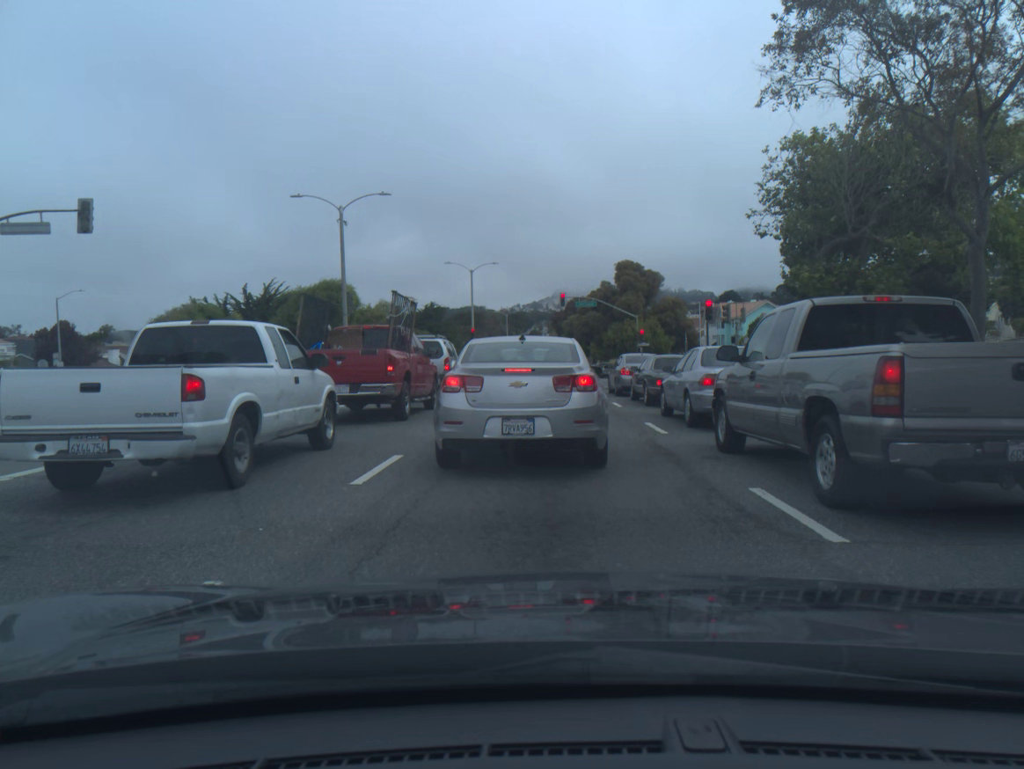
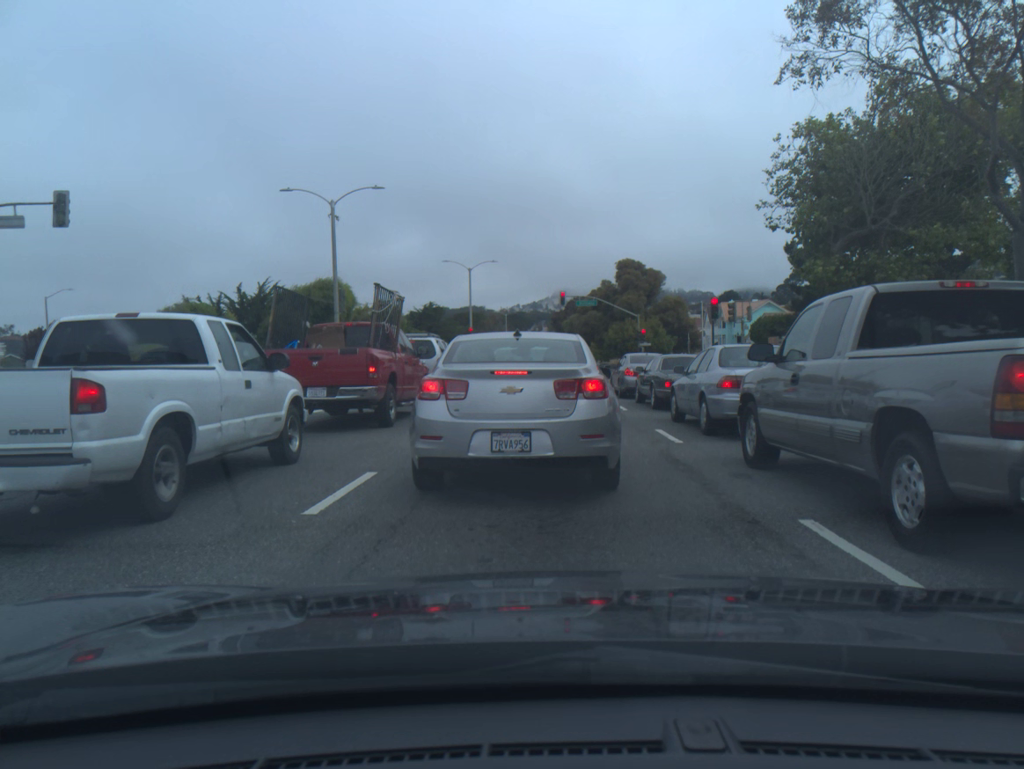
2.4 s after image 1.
(0.0, +1.4) m; 0°
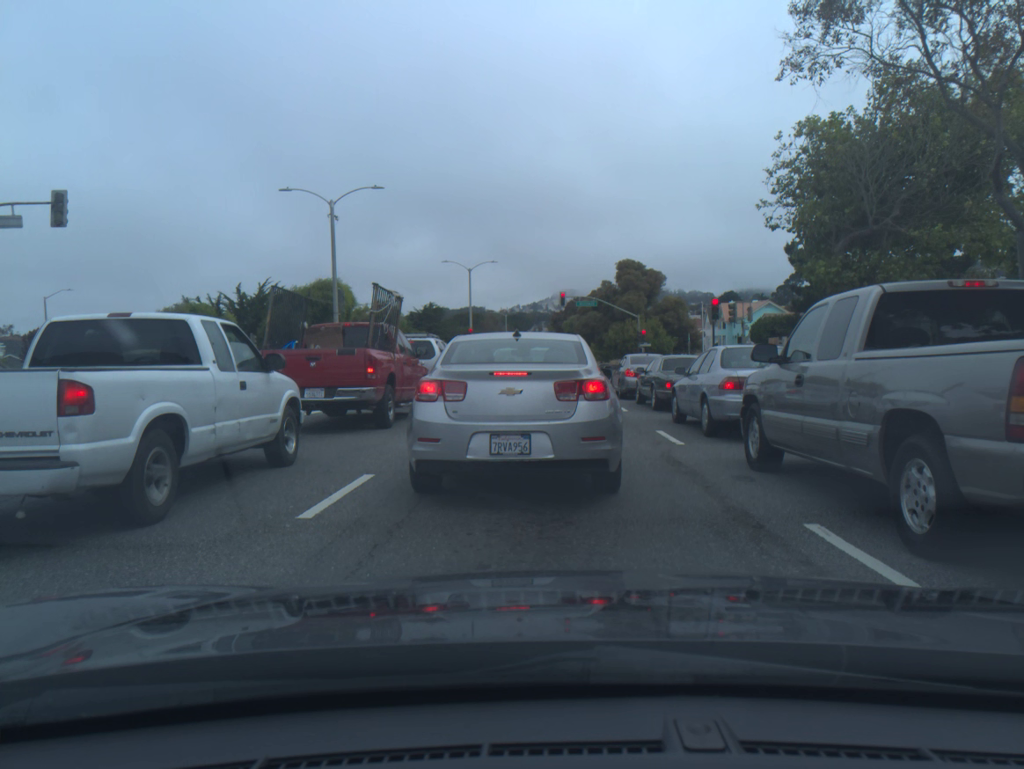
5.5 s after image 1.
(0.0, +0.1) m; 0°
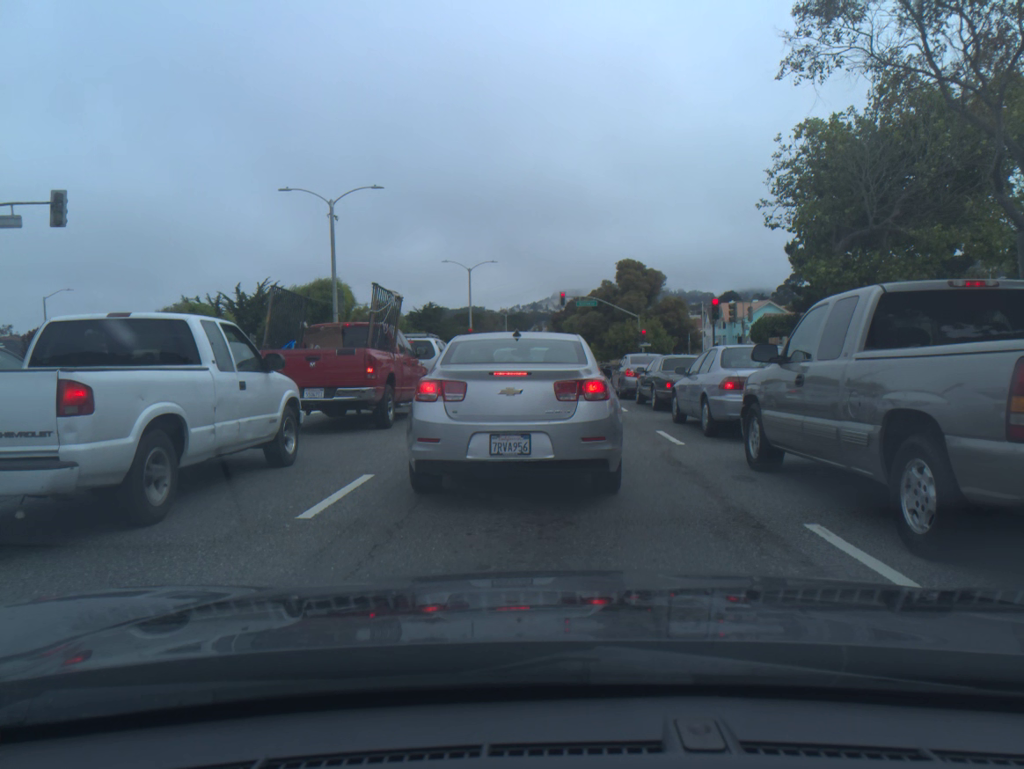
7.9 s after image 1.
(0.0, 0.0) m; 0°
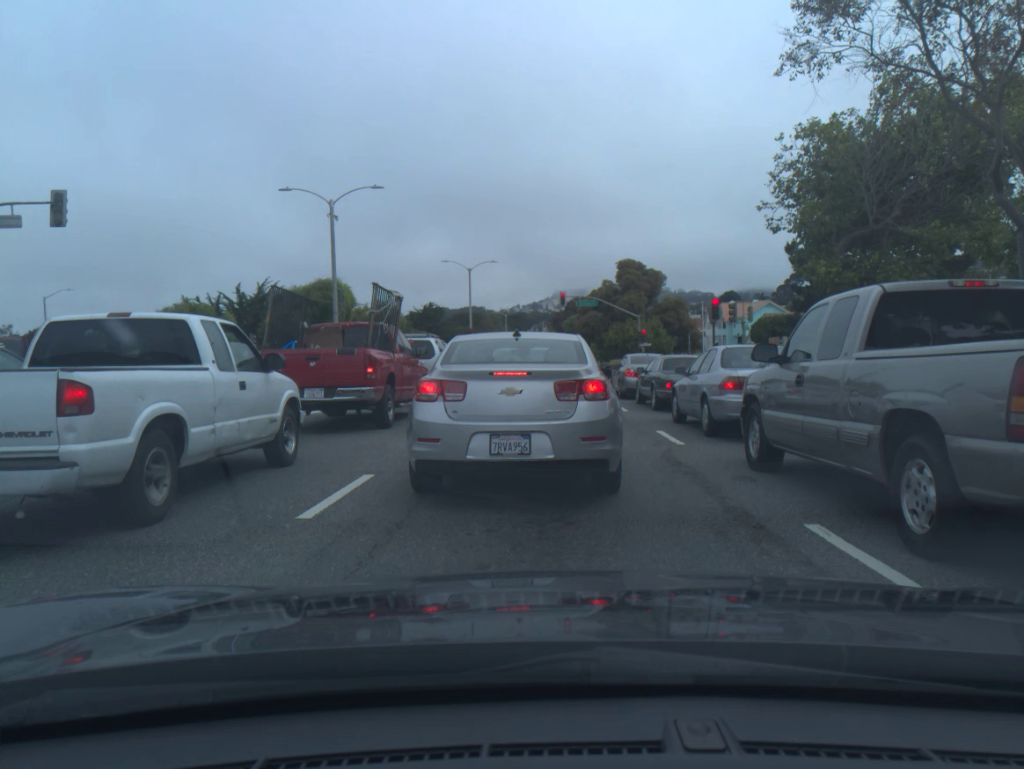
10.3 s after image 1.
(0.0, 0.0) m; 0°
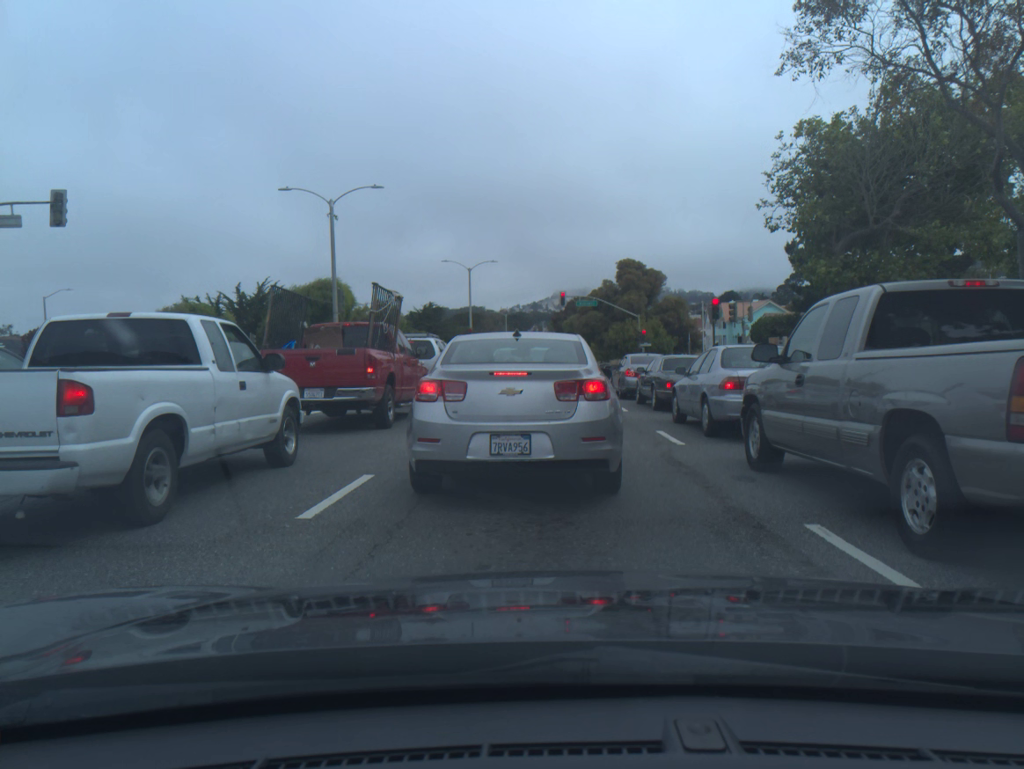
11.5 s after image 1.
(0.0, 0.0) m; 0°
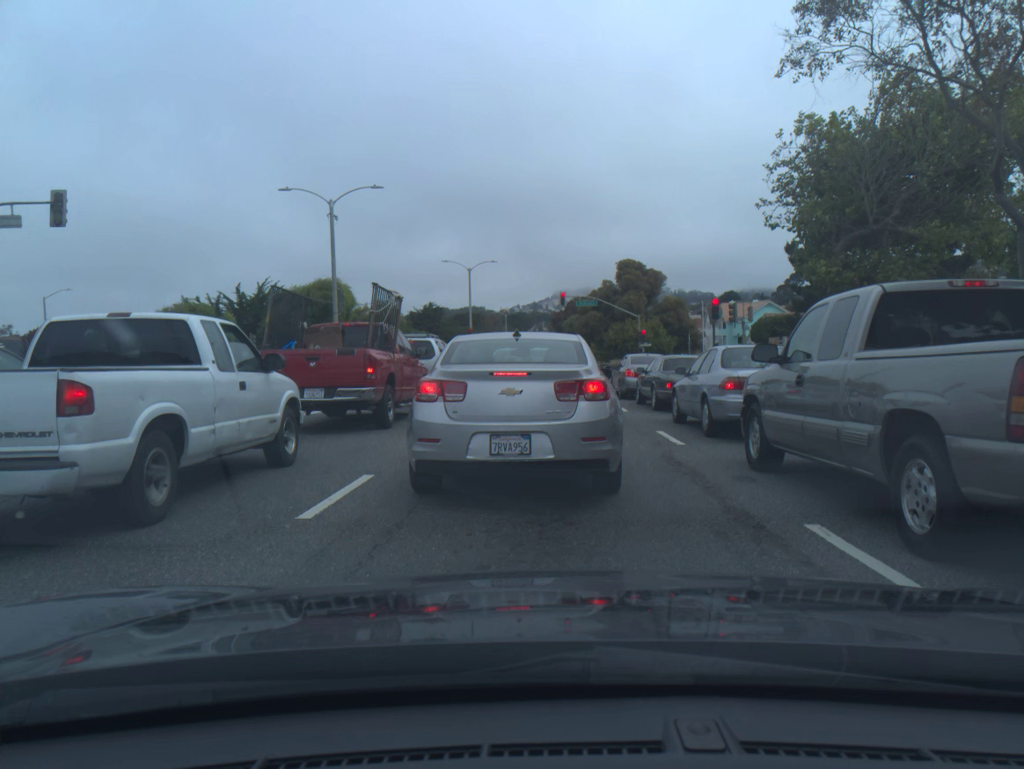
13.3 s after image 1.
(0.0, 0.0) m; 0°
